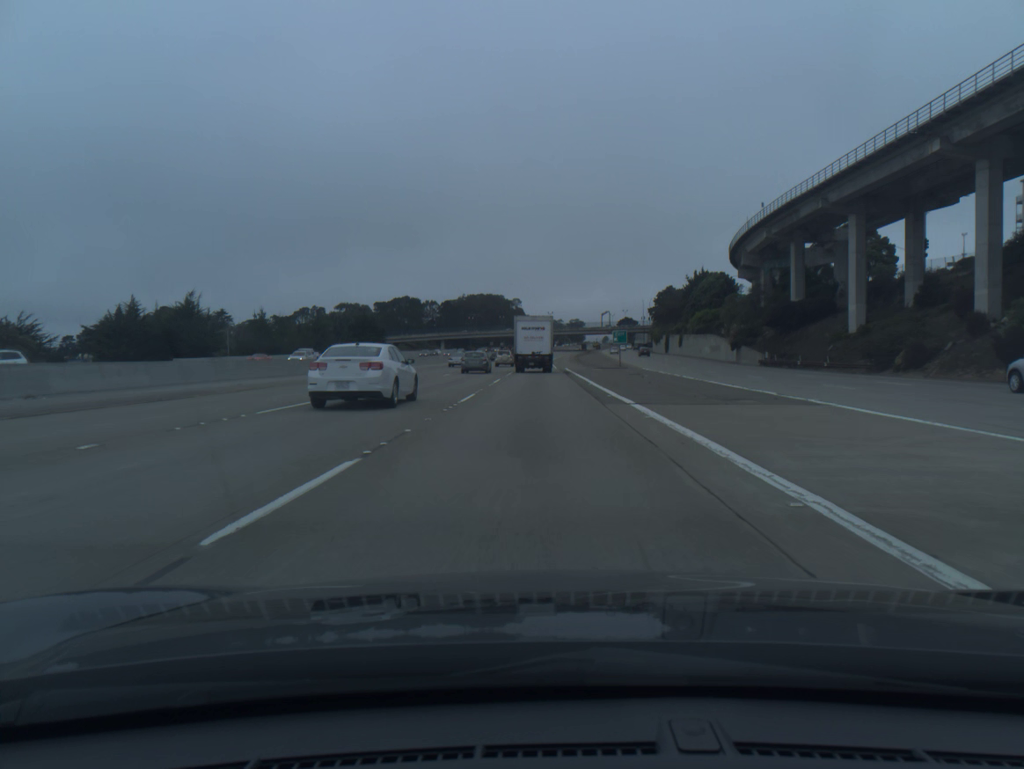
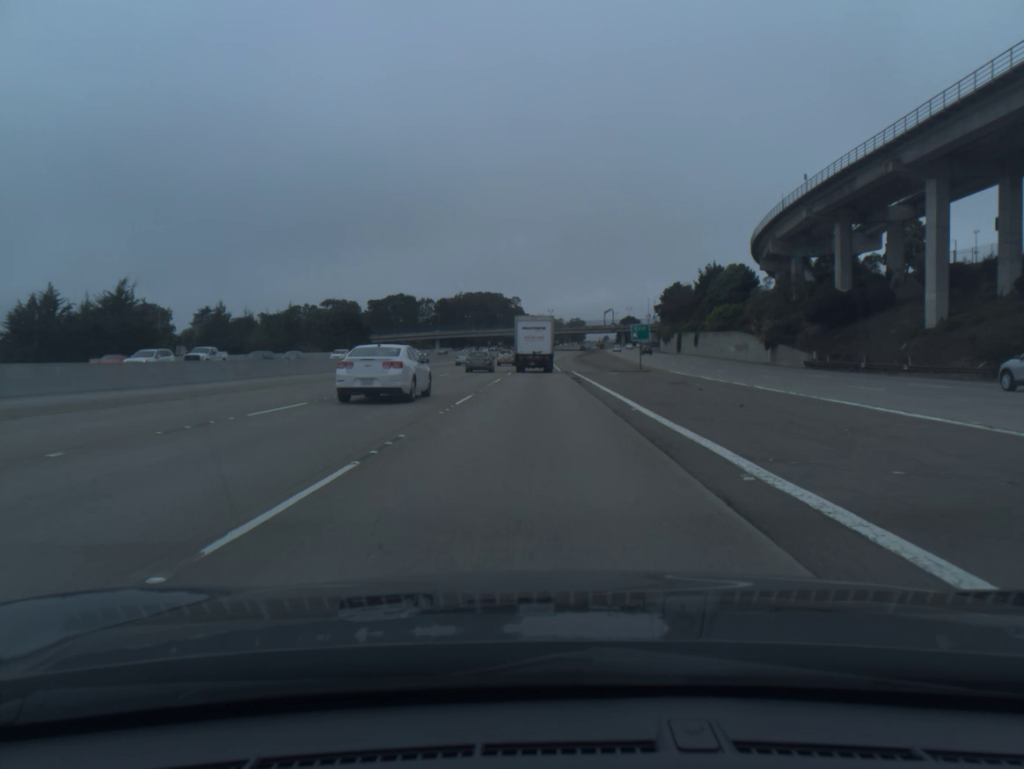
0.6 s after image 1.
(0.0, +15.3) m; 0°
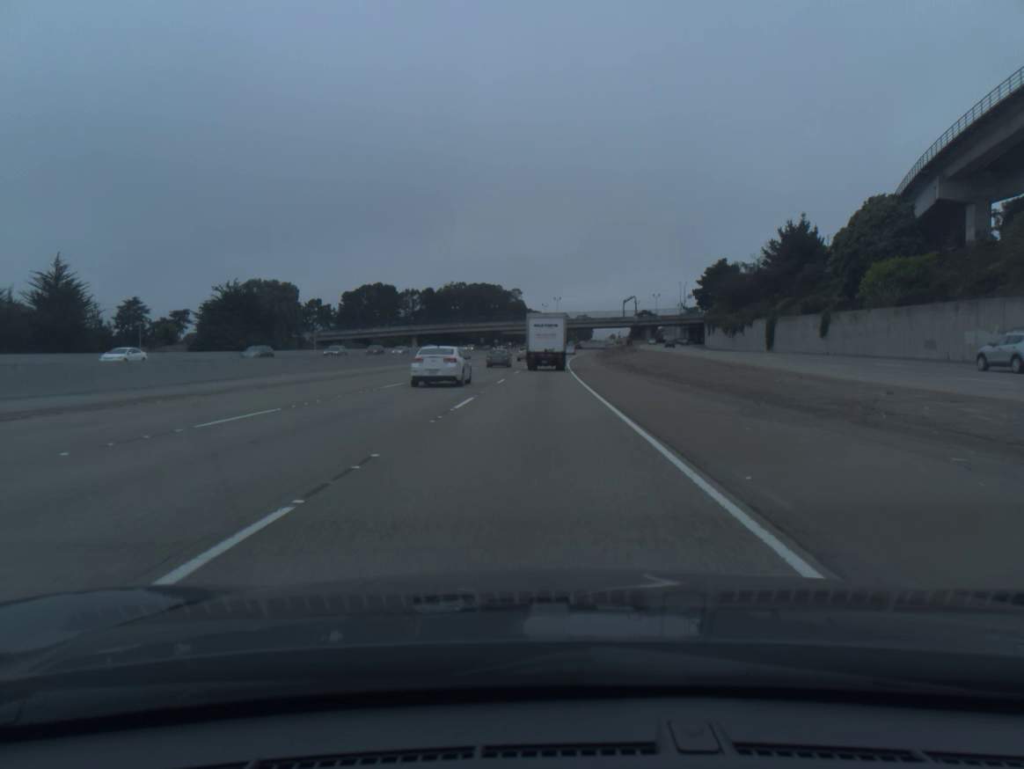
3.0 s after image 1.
(+0.1, +60.5) m; 0°
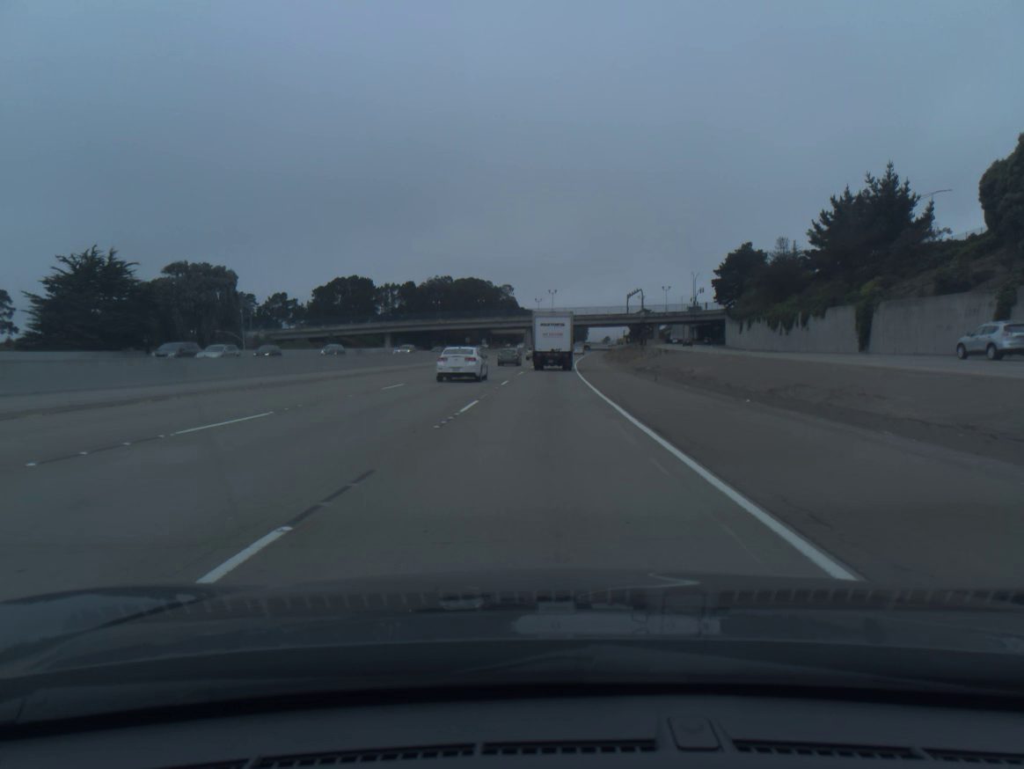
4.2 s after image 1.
(0.0, +29.9) m; 0°
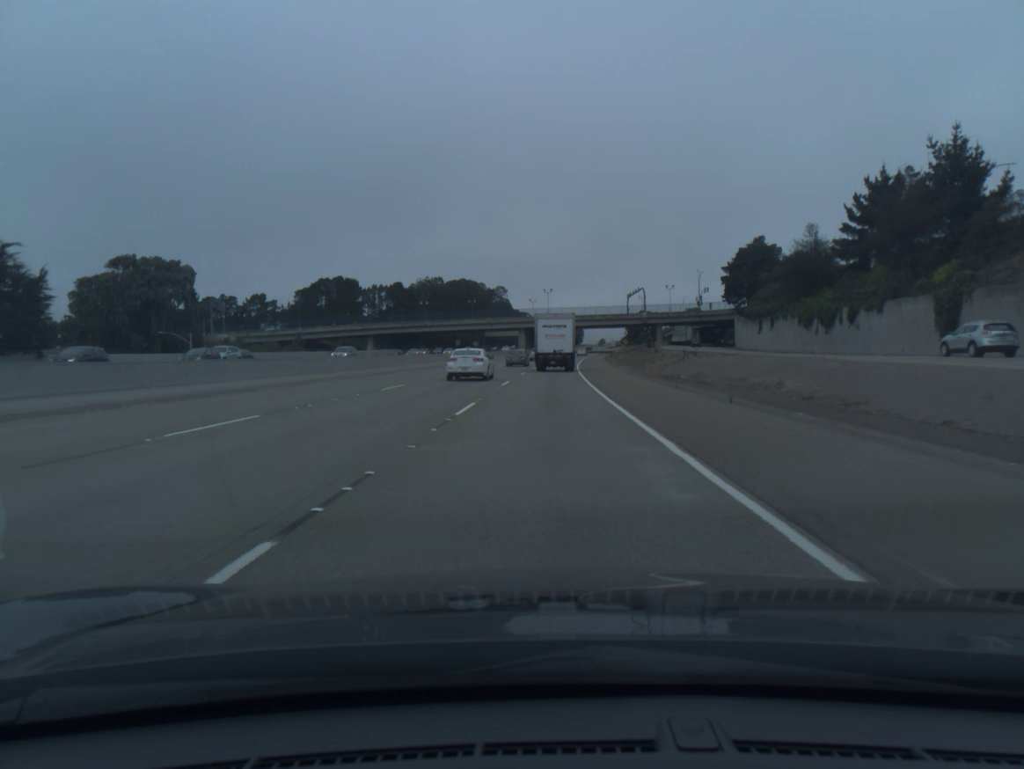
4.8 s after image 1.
(0.0, +14.9) m; 0°
